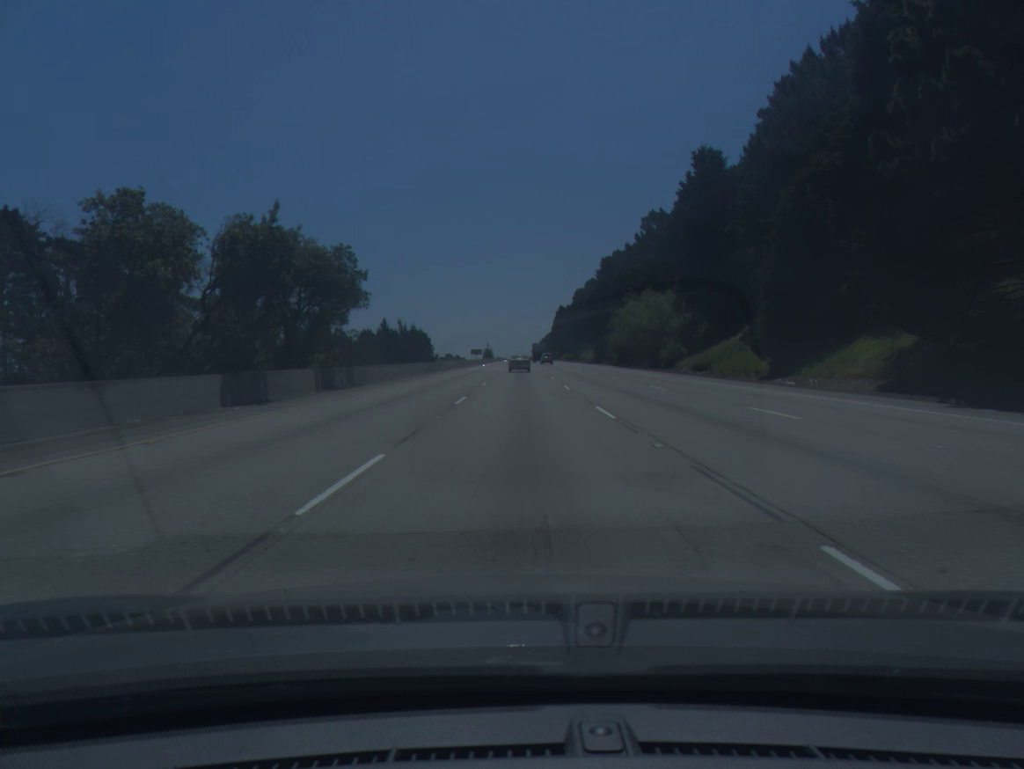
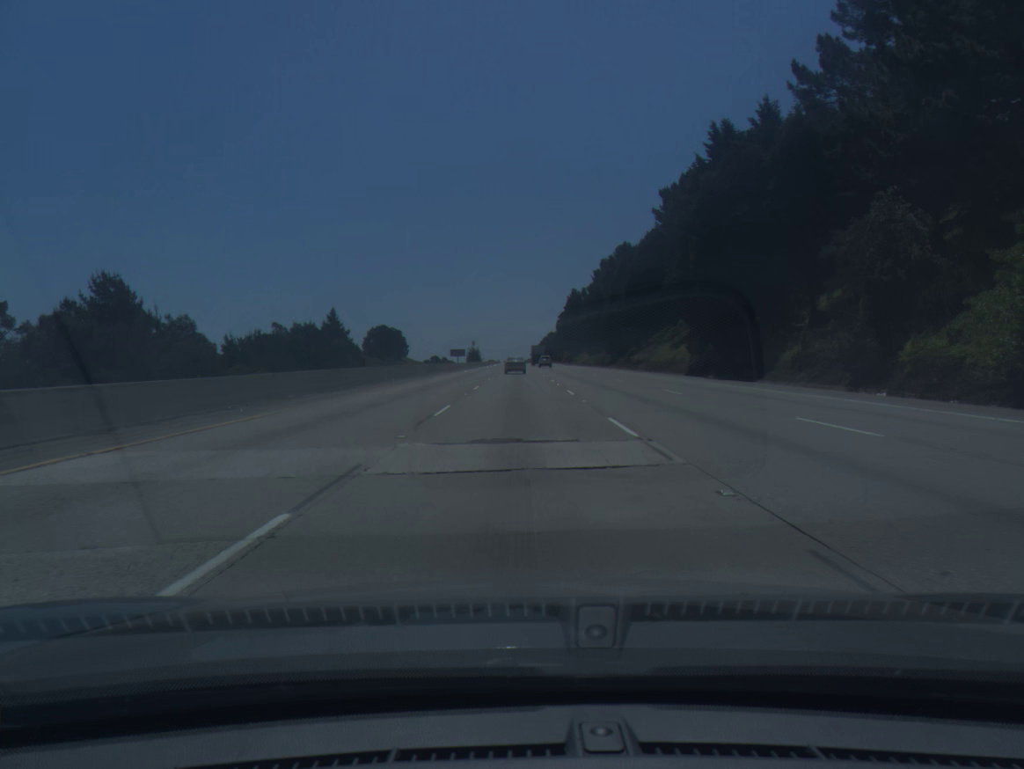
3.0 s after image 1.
(+0.2, +91.5) m; 0°
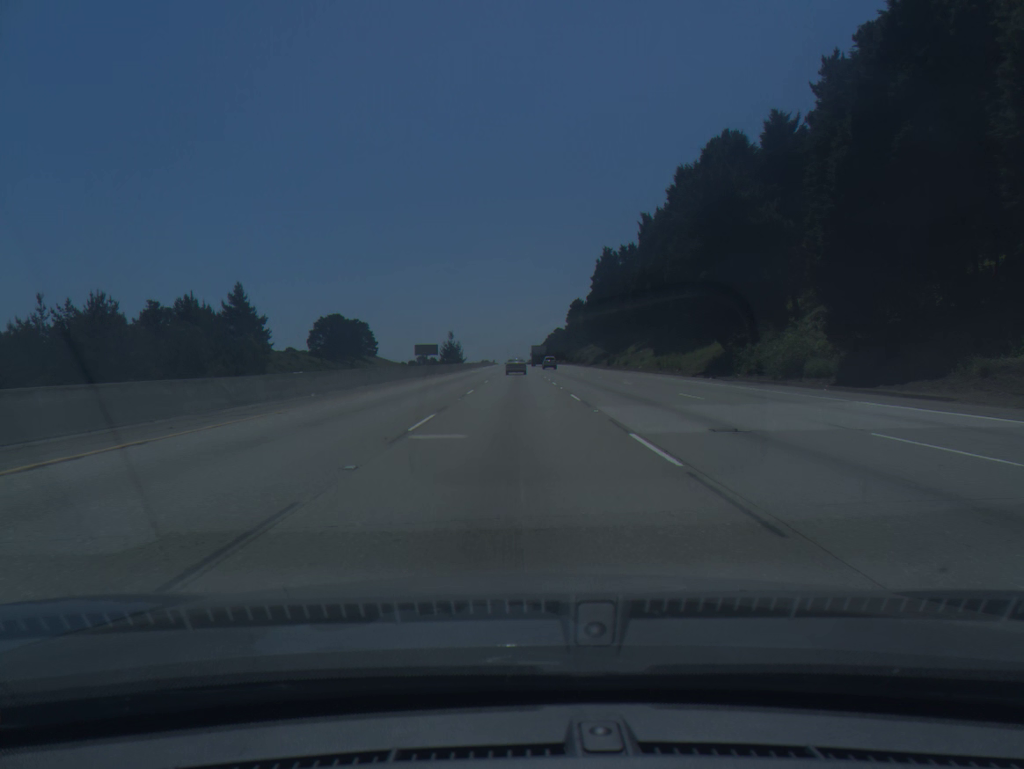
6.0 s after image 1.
(-0.2, +91.4) m; 0°
